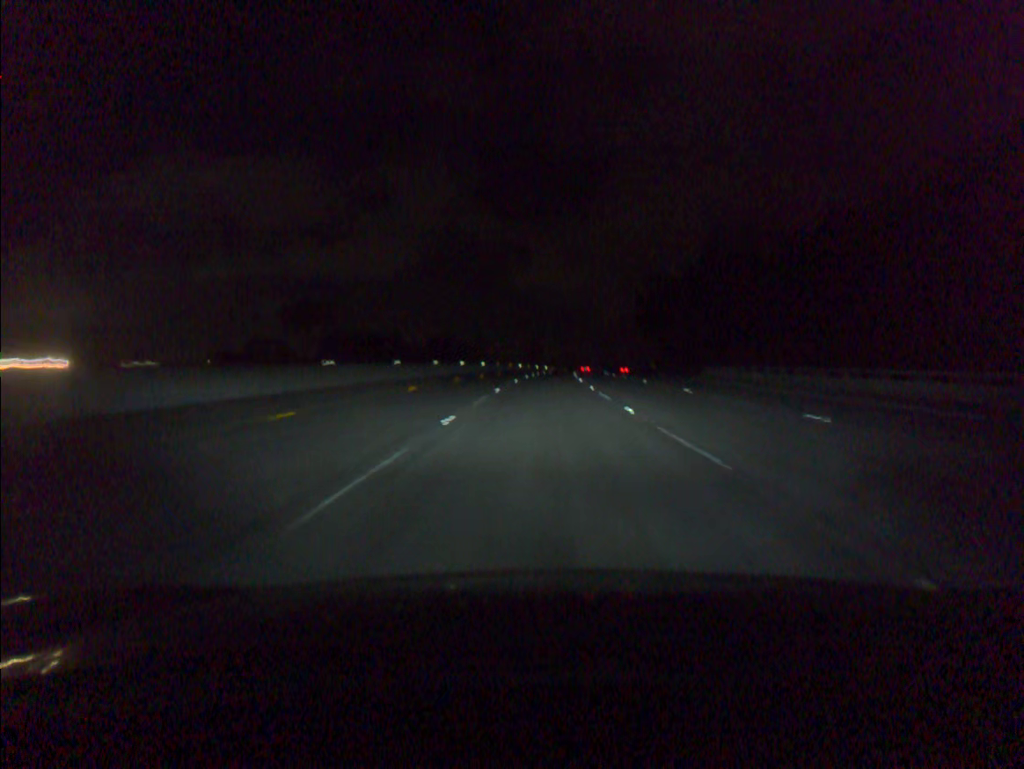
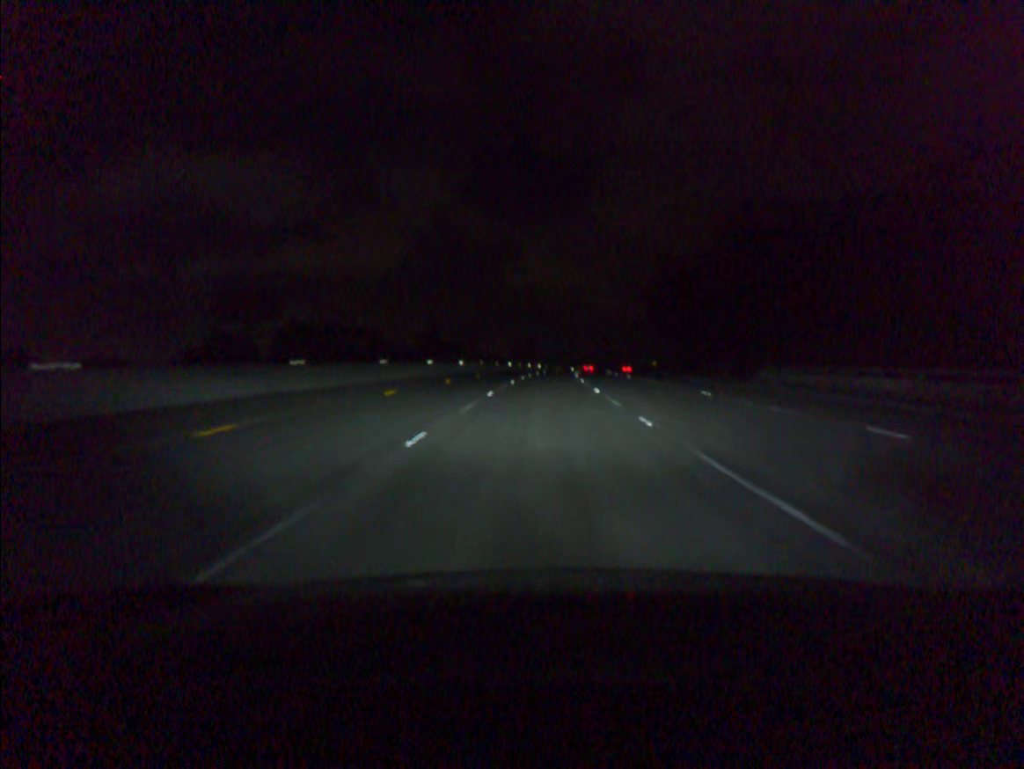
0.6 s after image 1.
(+0.1, +18.3) m; +1°
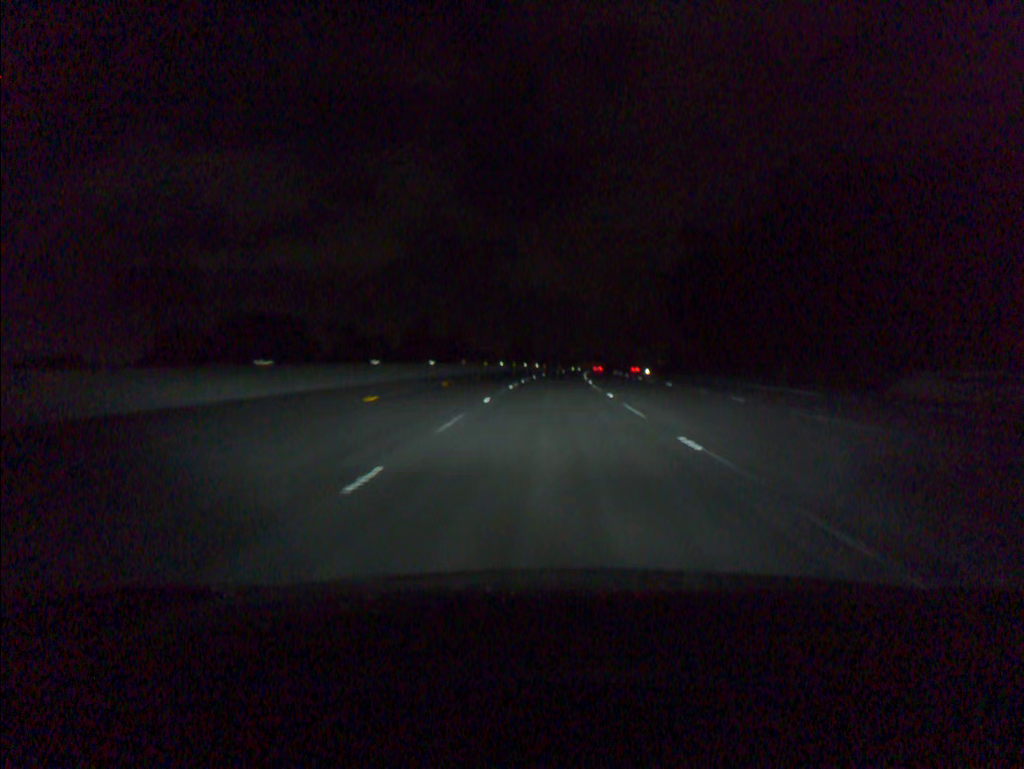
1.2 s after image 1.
(0.0, +18.3) m; 0°
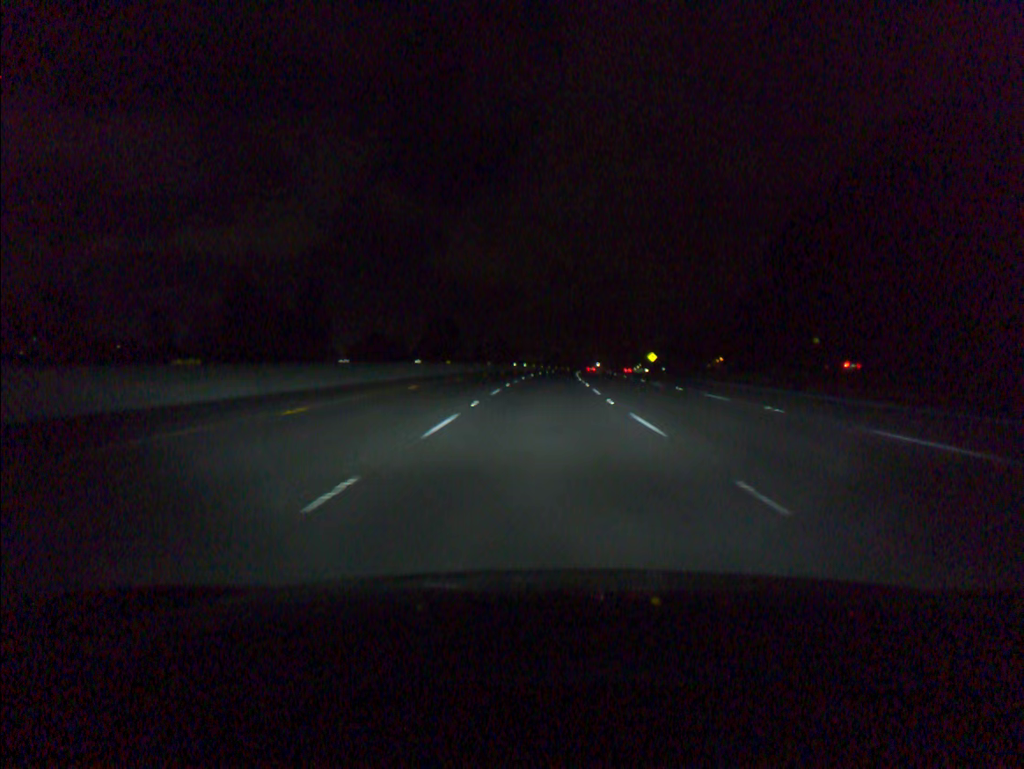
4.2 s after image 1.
(+3.5, +91.6) m; +4°
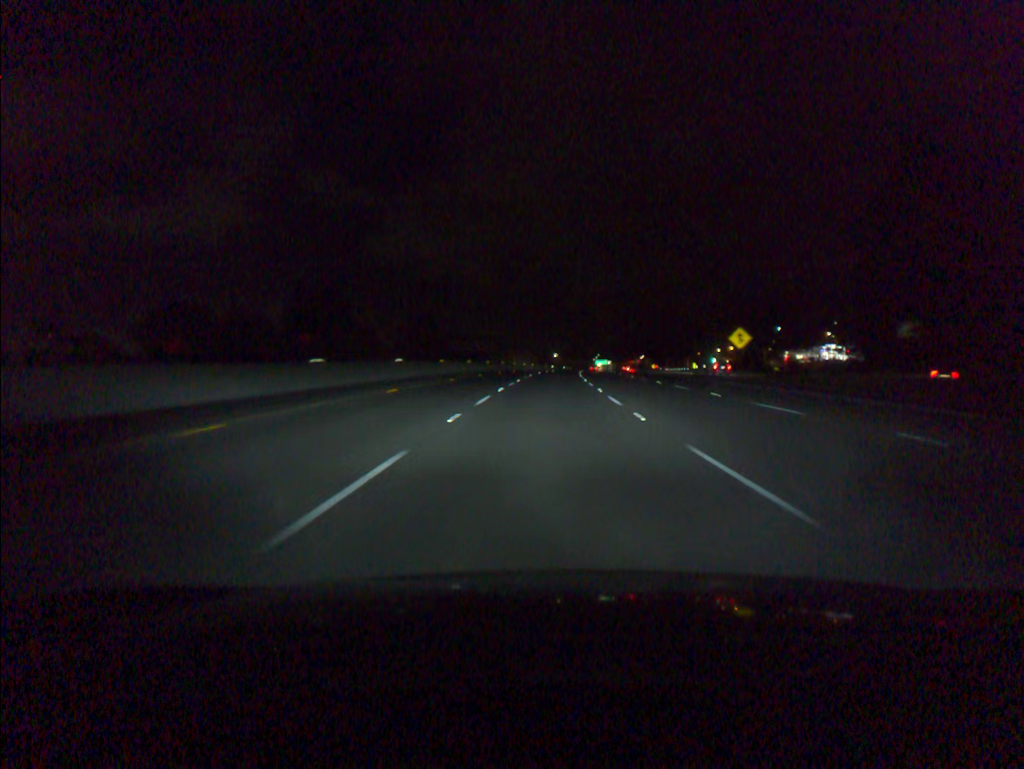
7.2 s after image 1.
(+2.5, +92.1) m; +4°
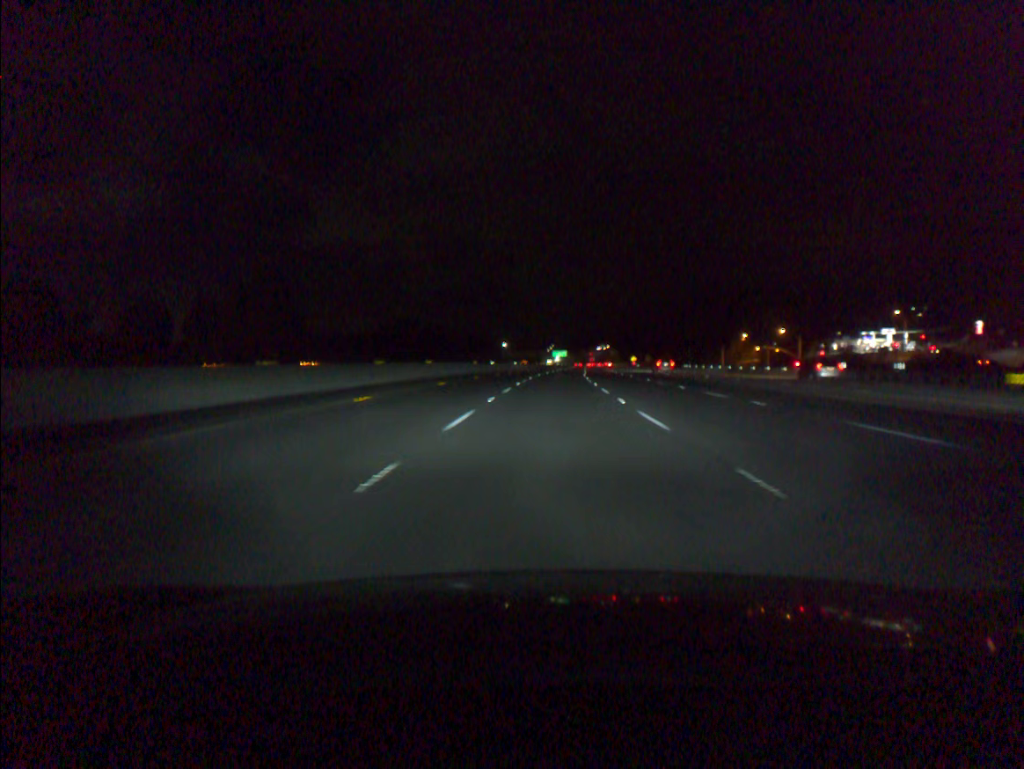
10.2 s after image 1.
(+2.9, +92.2) m; +4°
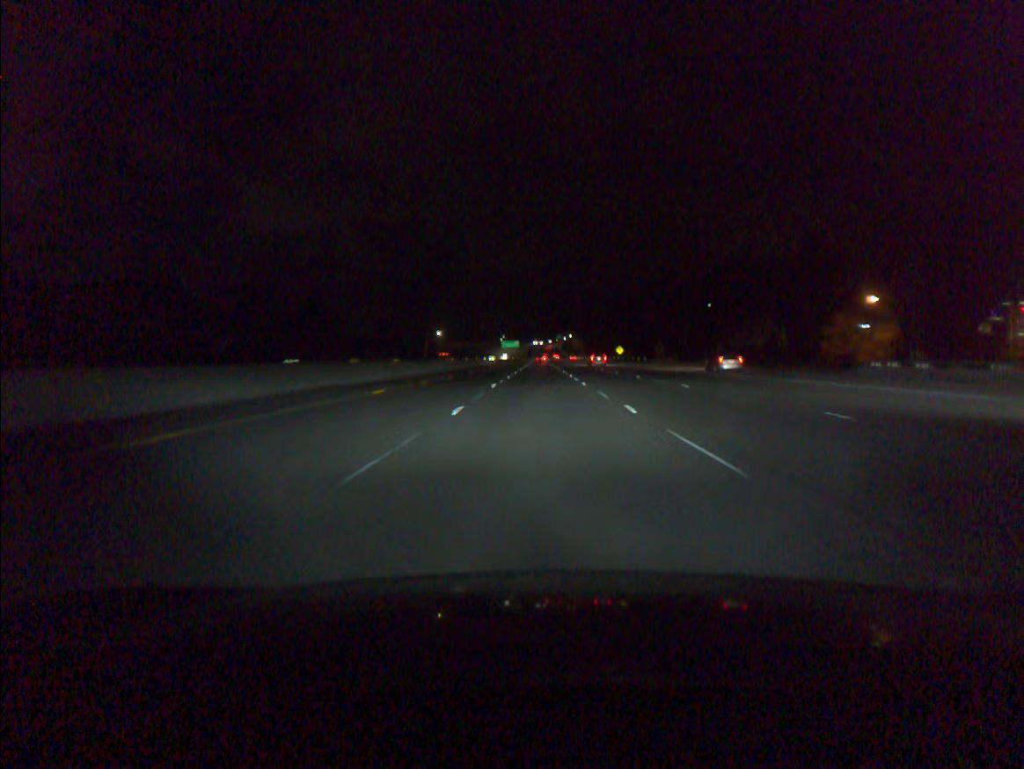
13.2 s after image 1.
(+3.3, +92.2) m; +3°
